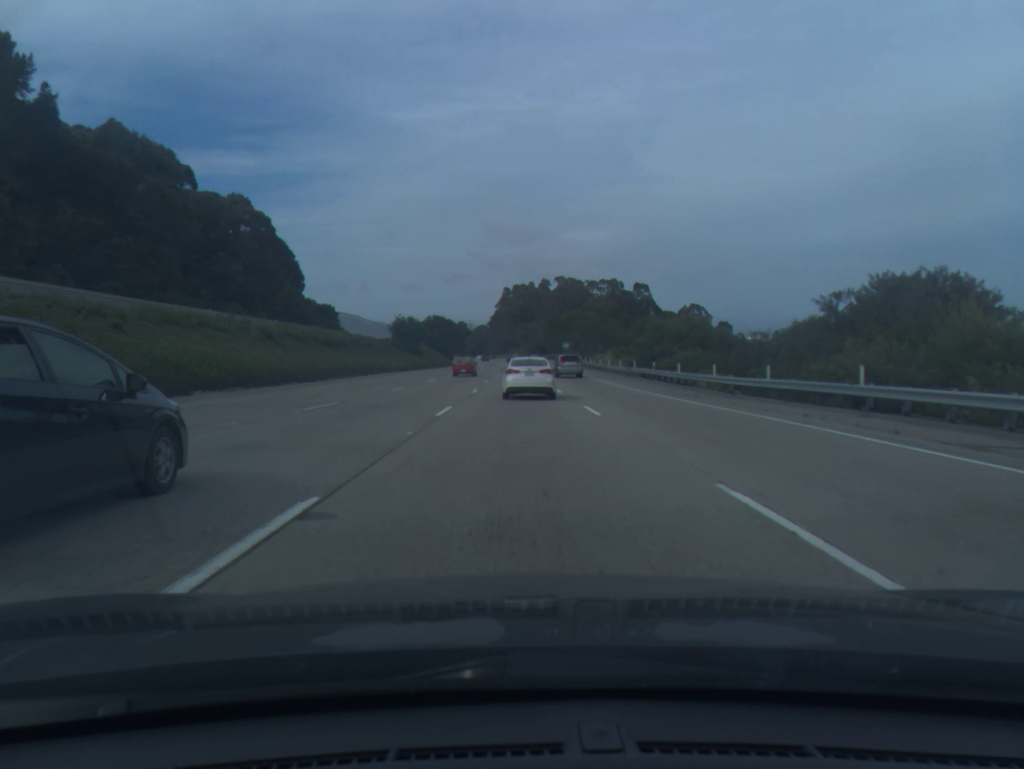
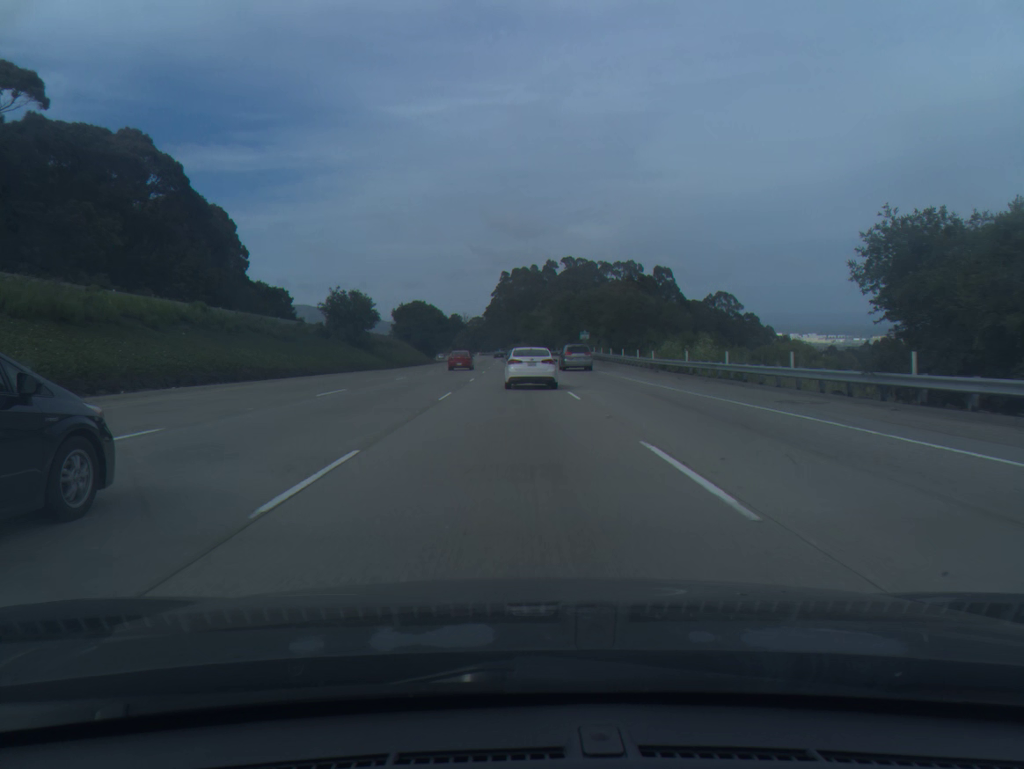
(0.0, +41.0) m; 0°
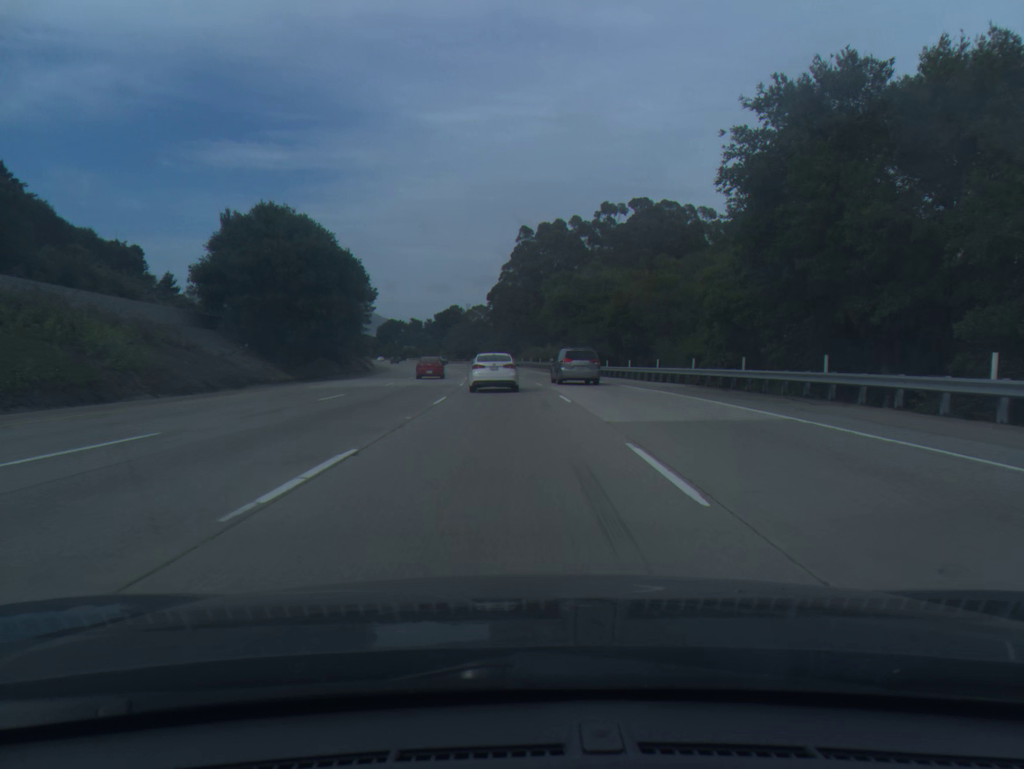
(-0.6, +101.9) m; -1°
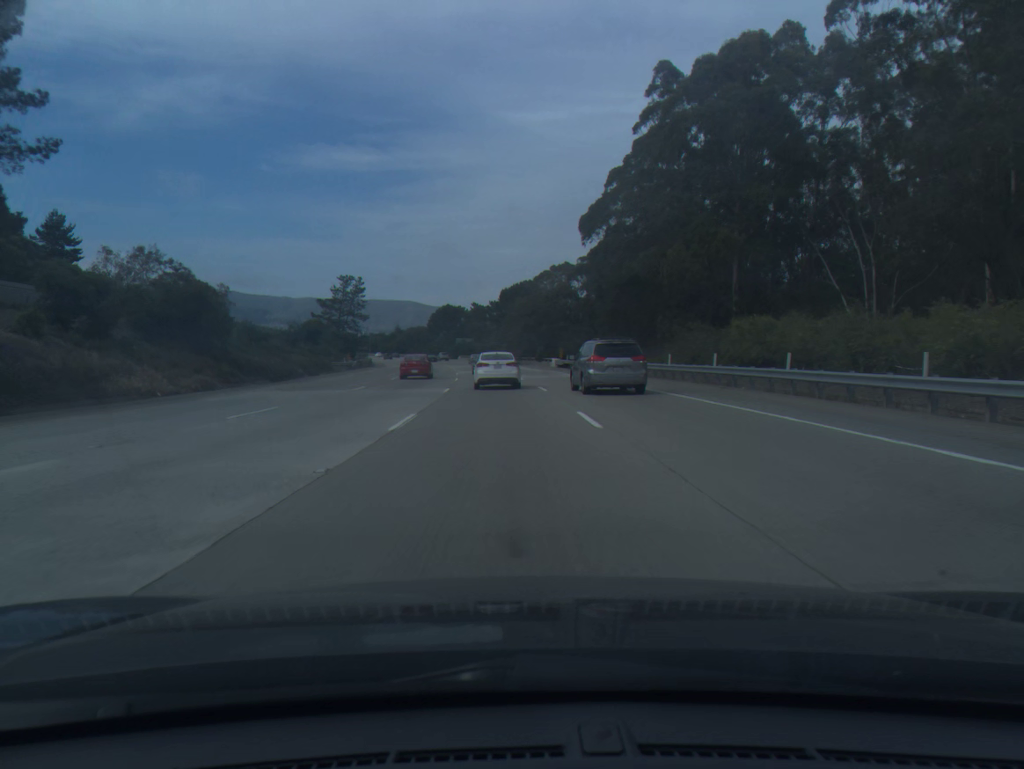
(-3.6, +80.9) m; -6°
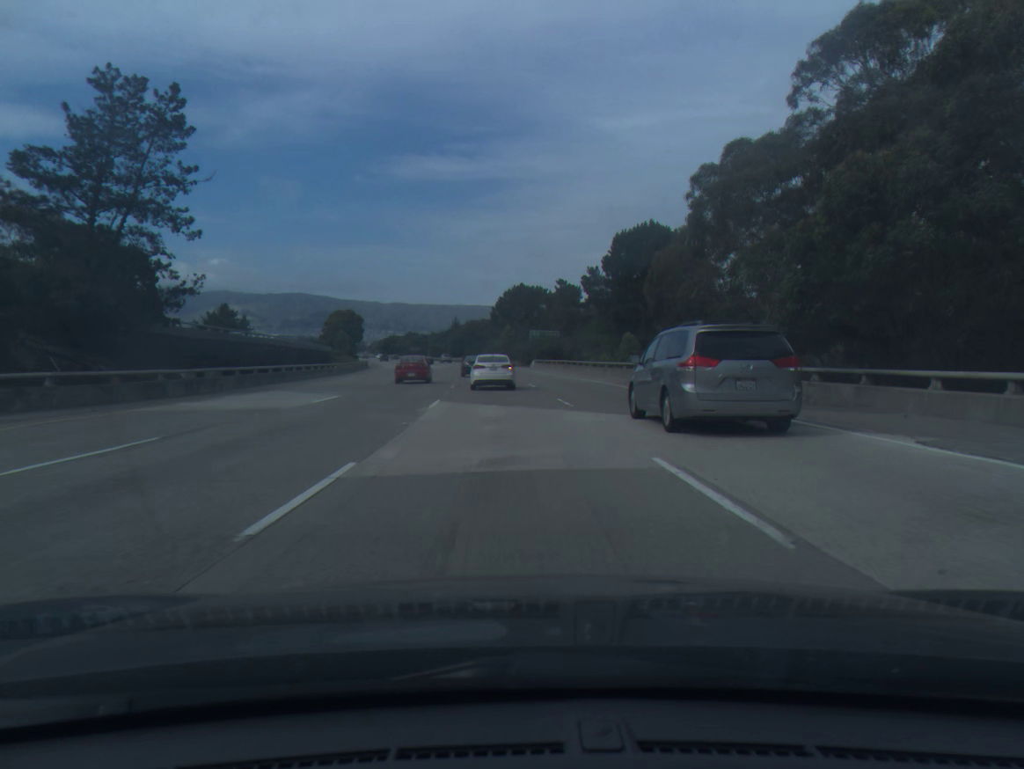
(-4.7, +80.8) m; -6°
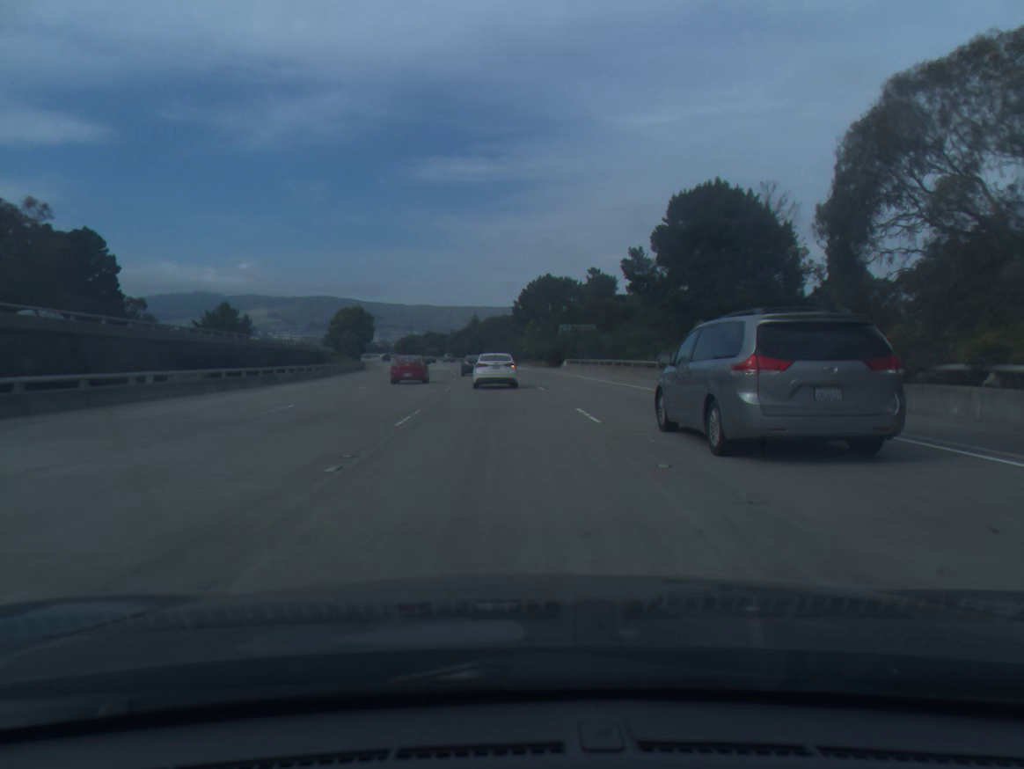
(-0.2, +20.5) m; -2°
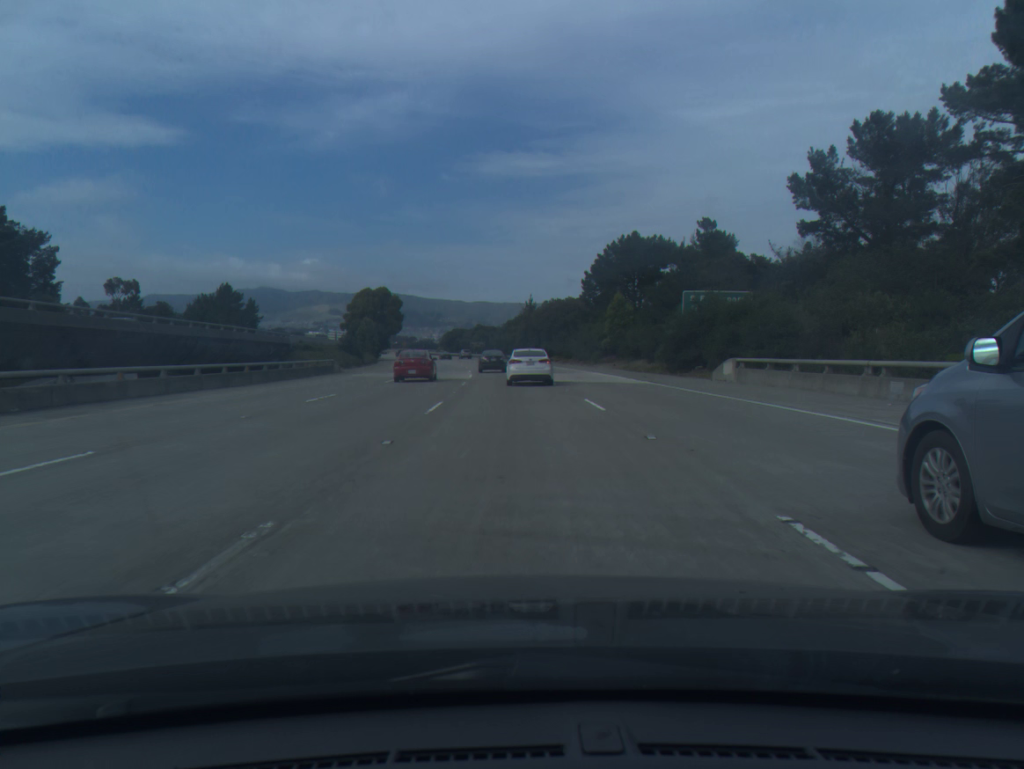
(-1.6, +41.8) m; -4°
